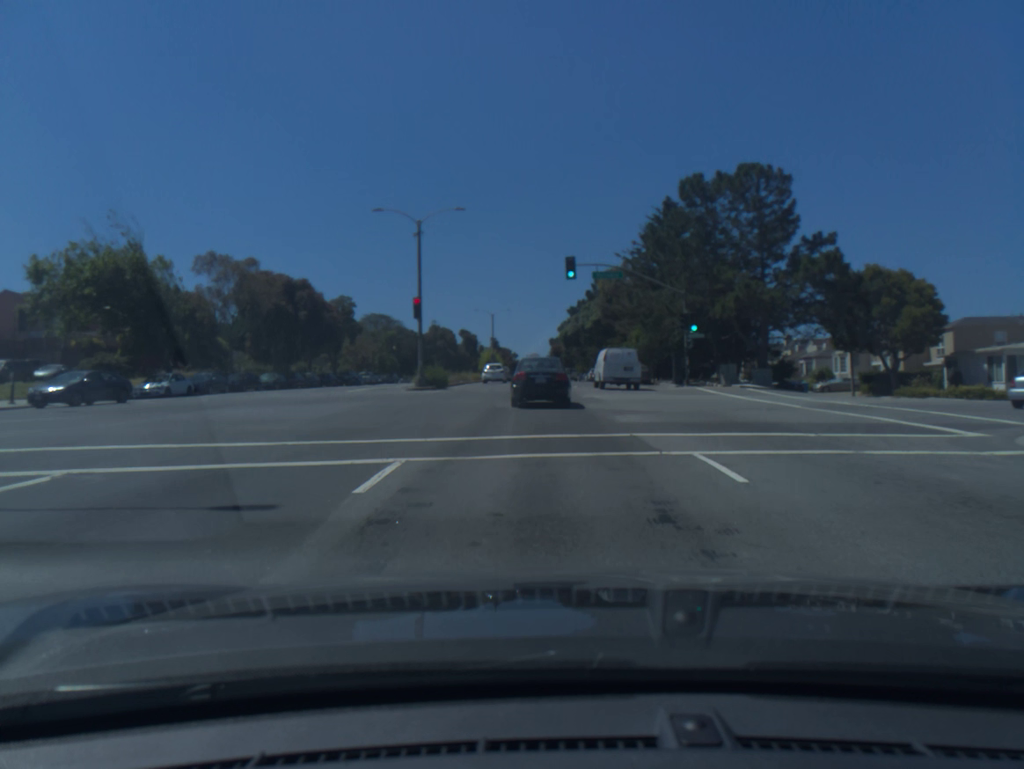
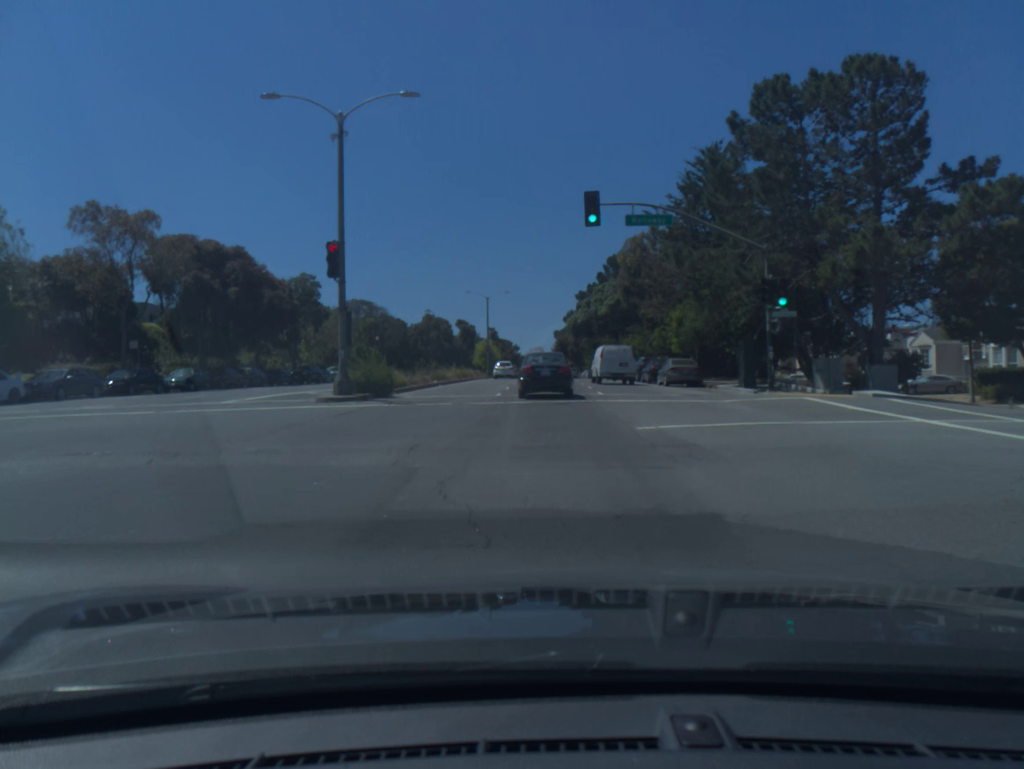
(0.0, +15.8) m; 0°
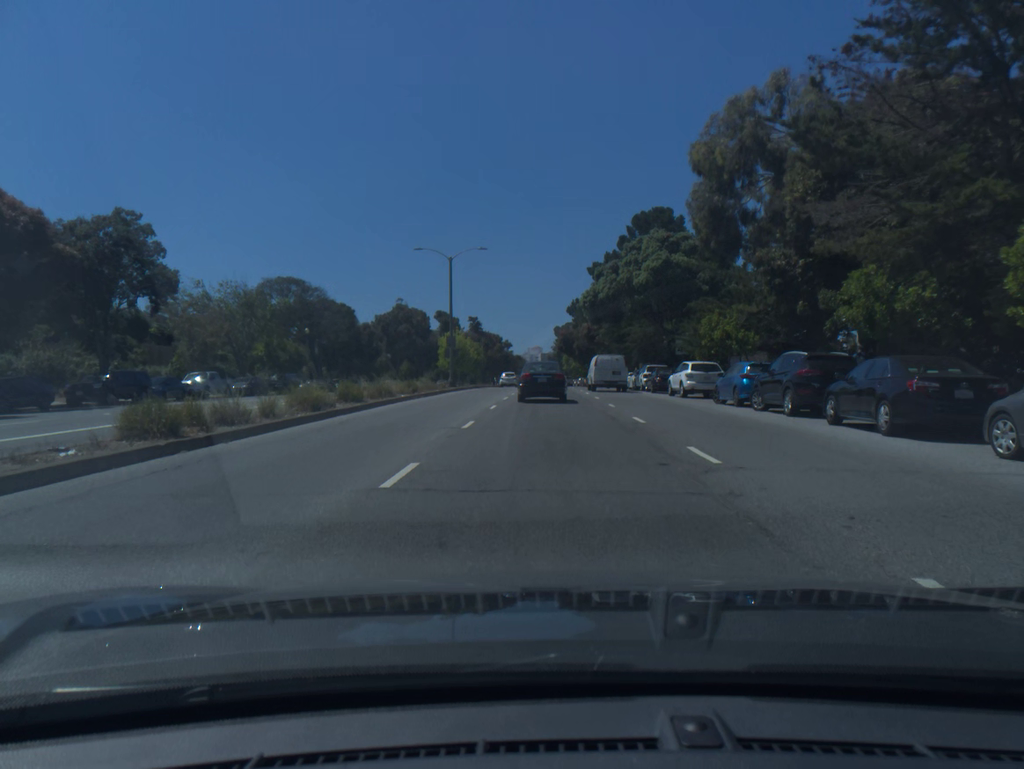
(+0.1, +31.6) m; 0°
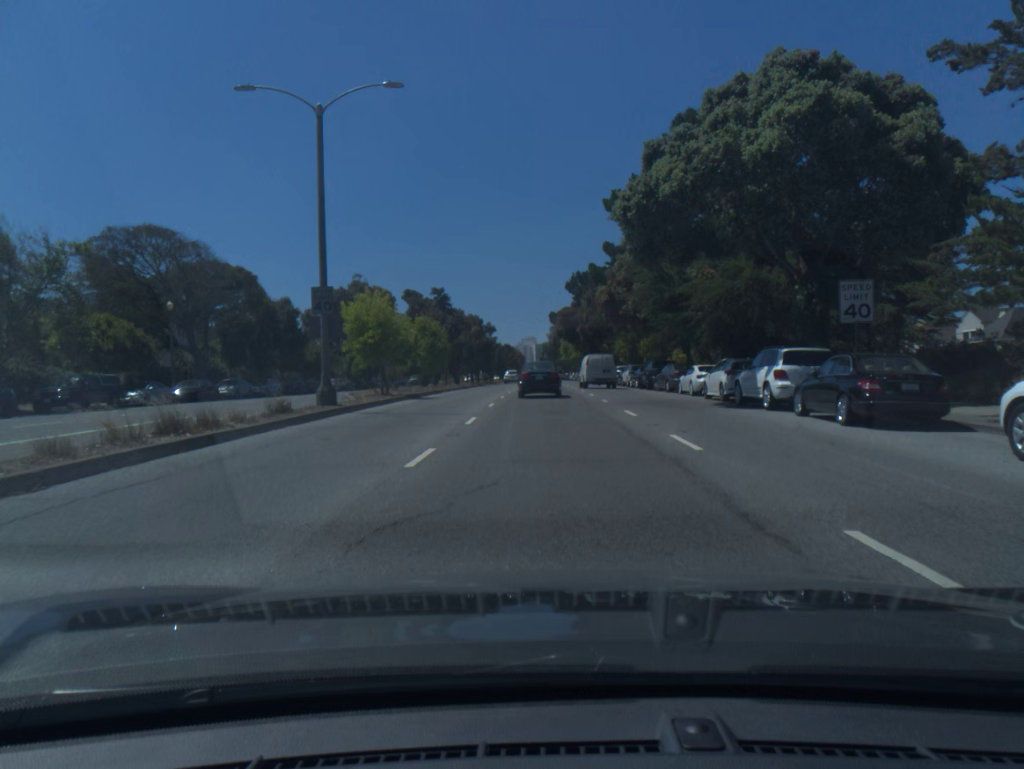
(+0.1, +28.1) m; 0°
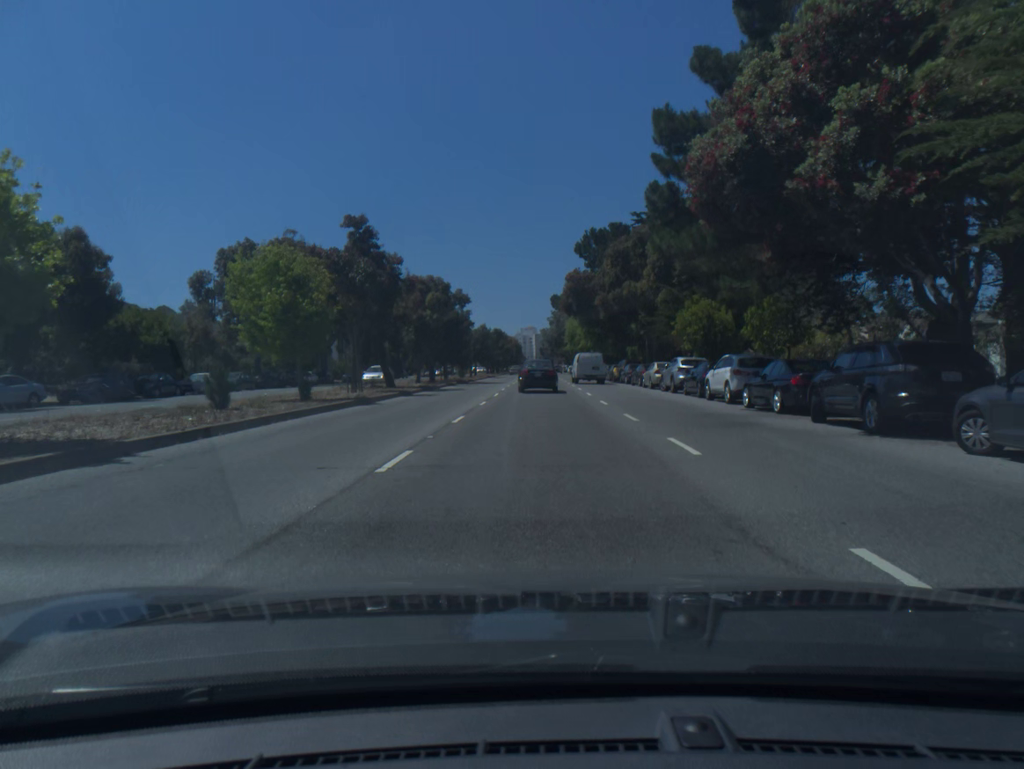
(+0.1, +30.0) m; 0°
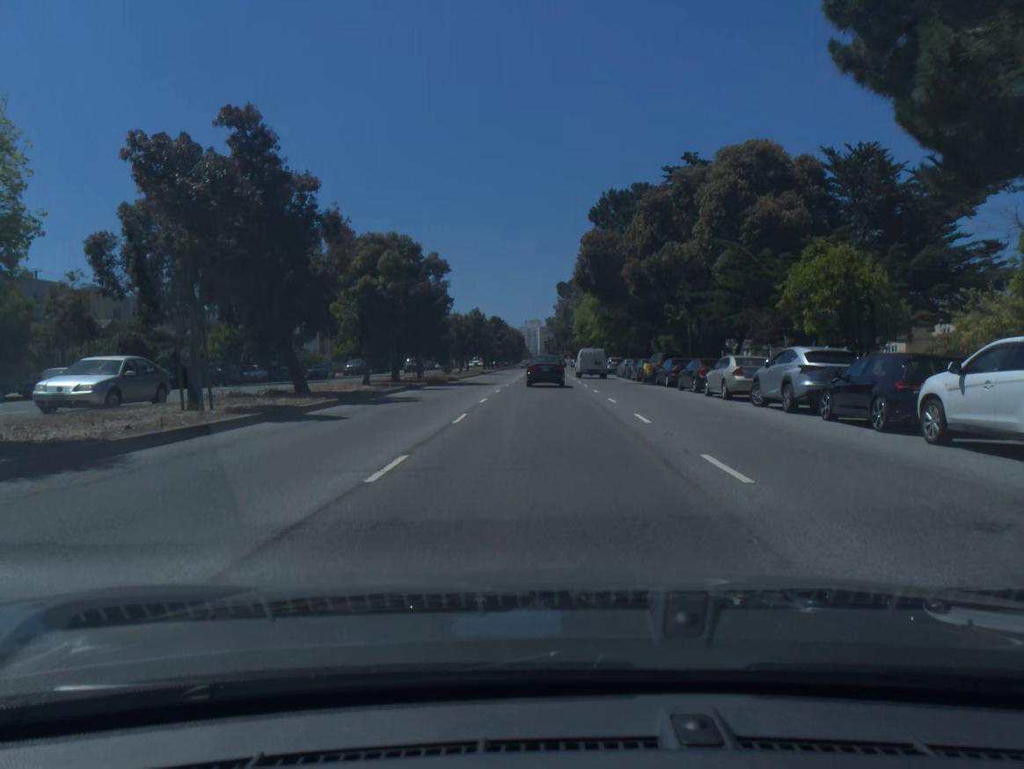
(-0.1, +15.7) m; 0°
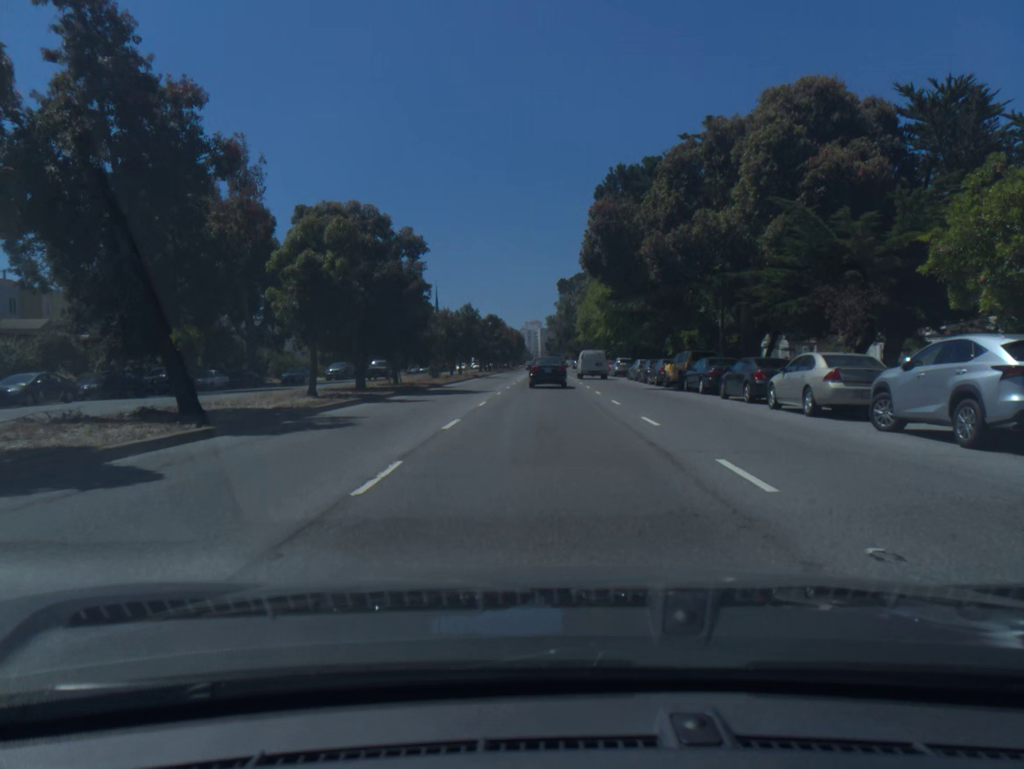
(0.0, +8.1) m; 0°
